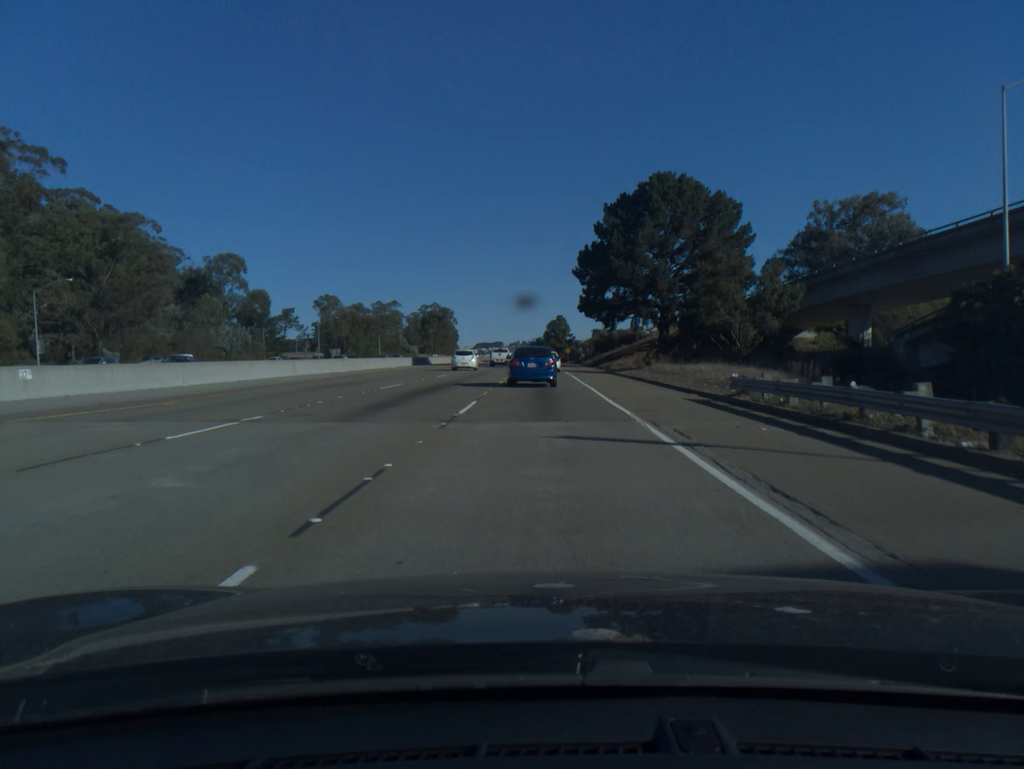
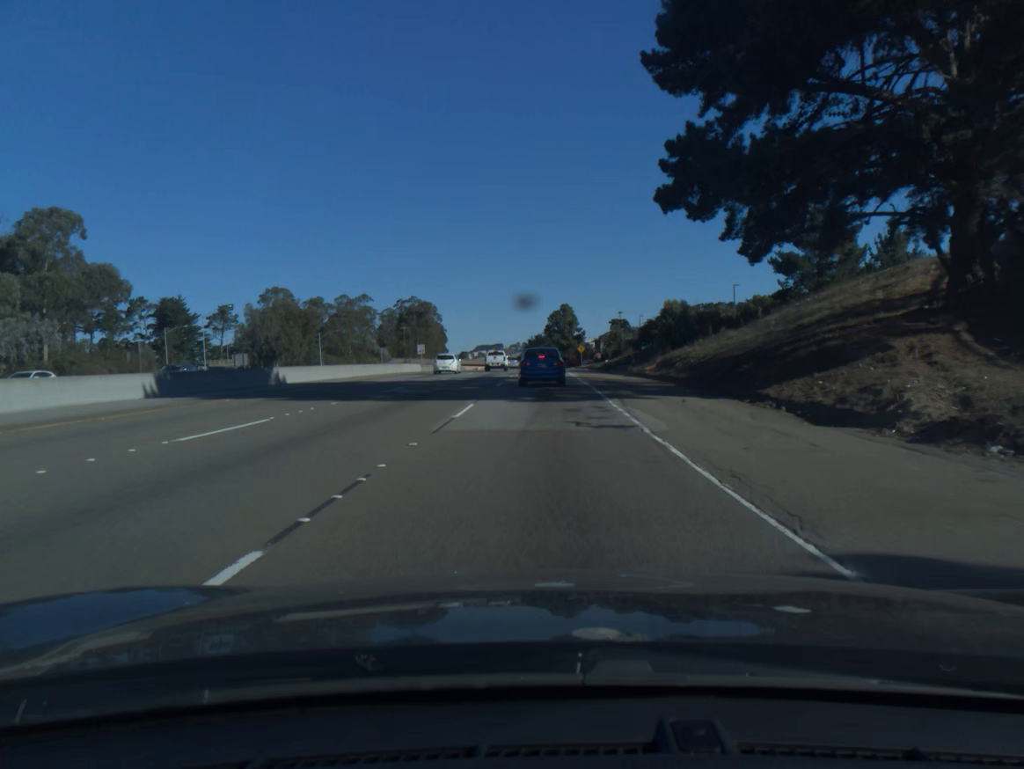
(0.0, +58.9) m; 0°
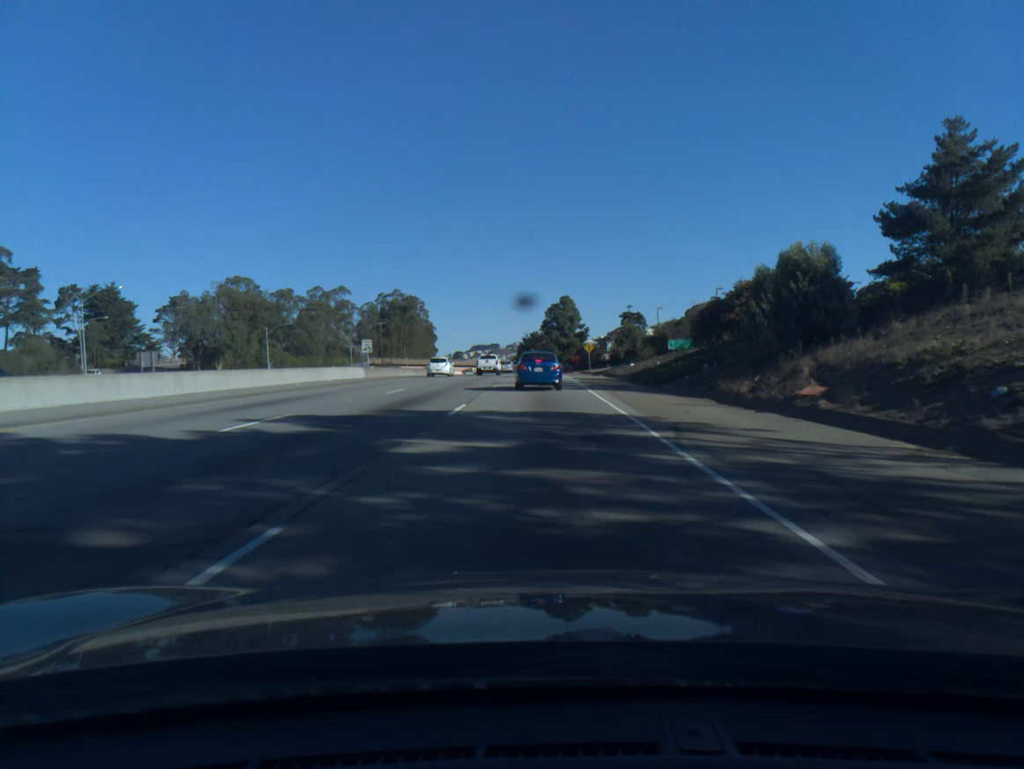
(0.0, +28.4) m; 0°
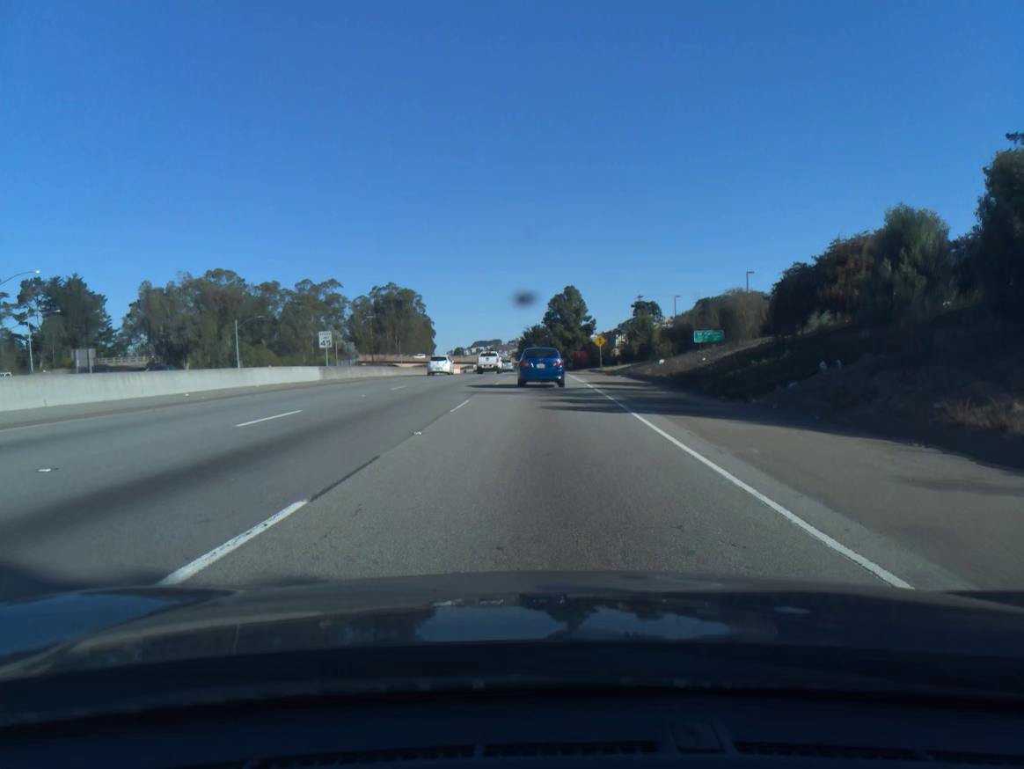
(0.0, +13.9) m; 0°
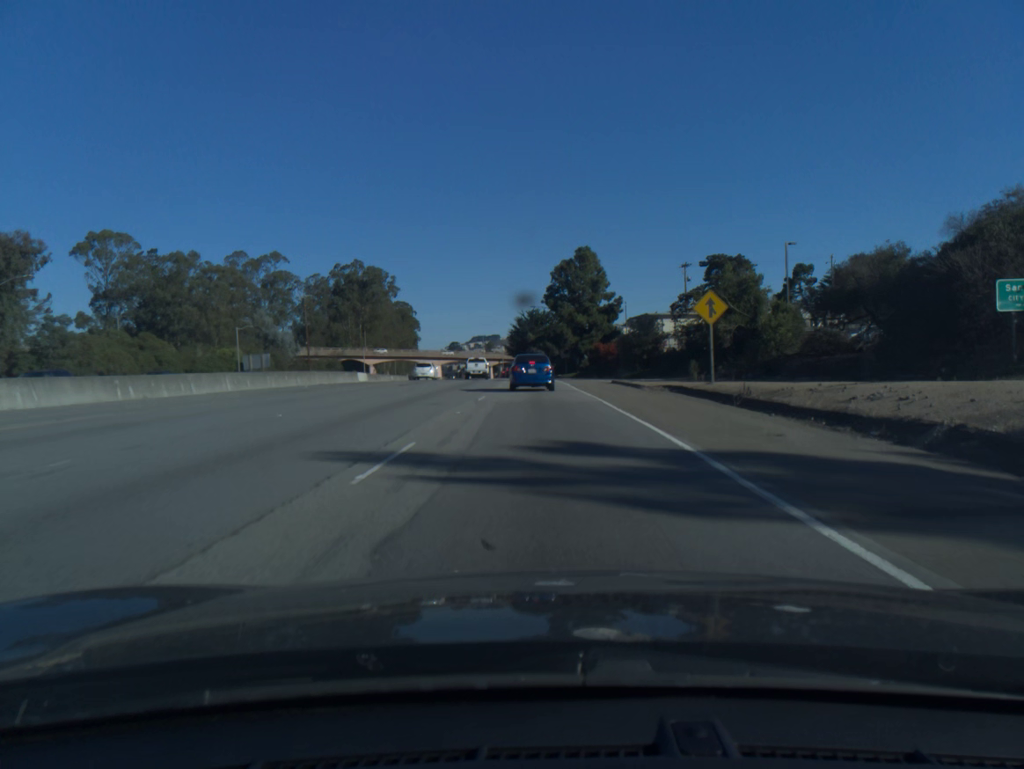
(-0.2, +52.9) m; 0°
